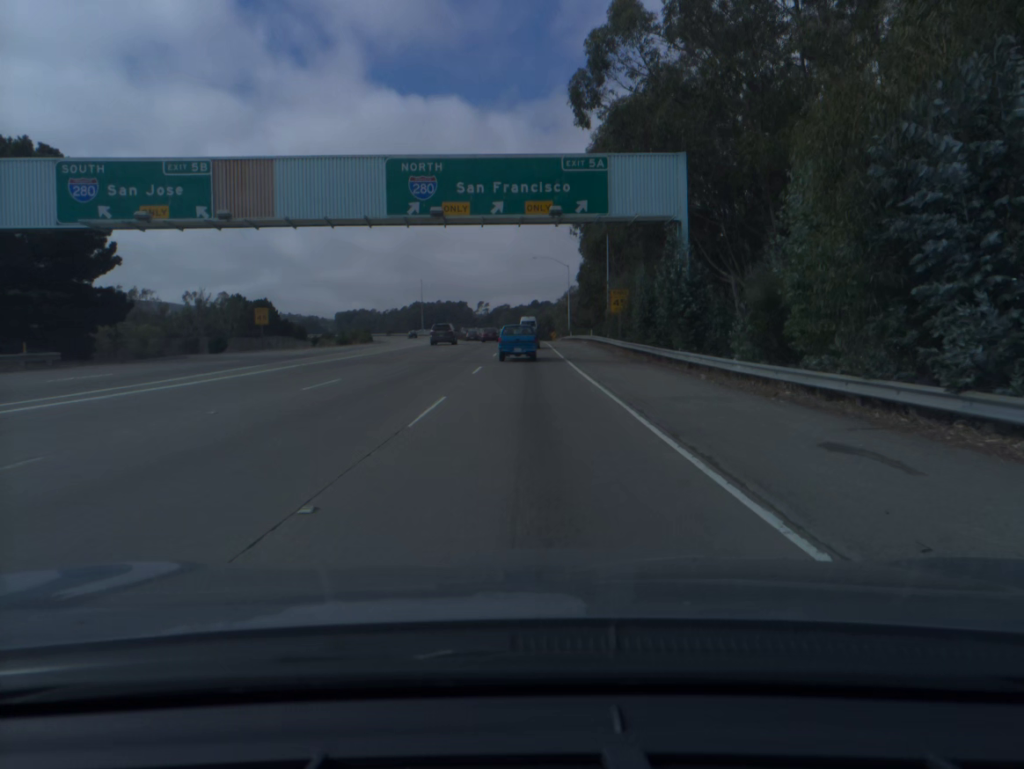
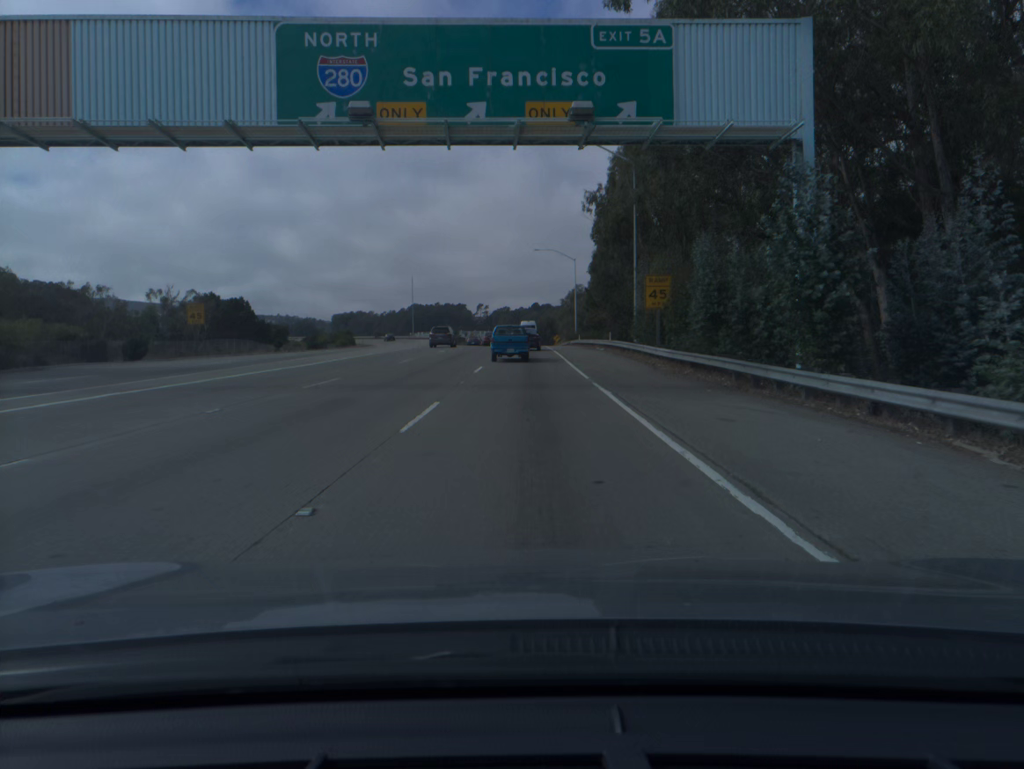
(0.0, +14.3) m; 0°
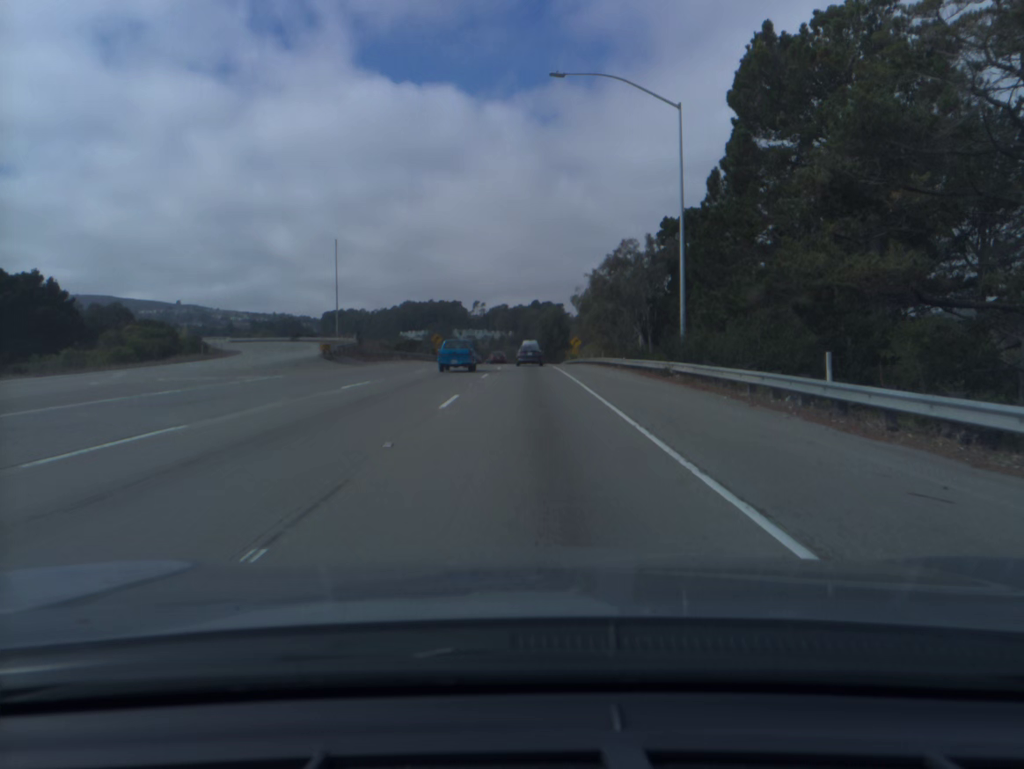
(0.0, +68.6) m; 0°
